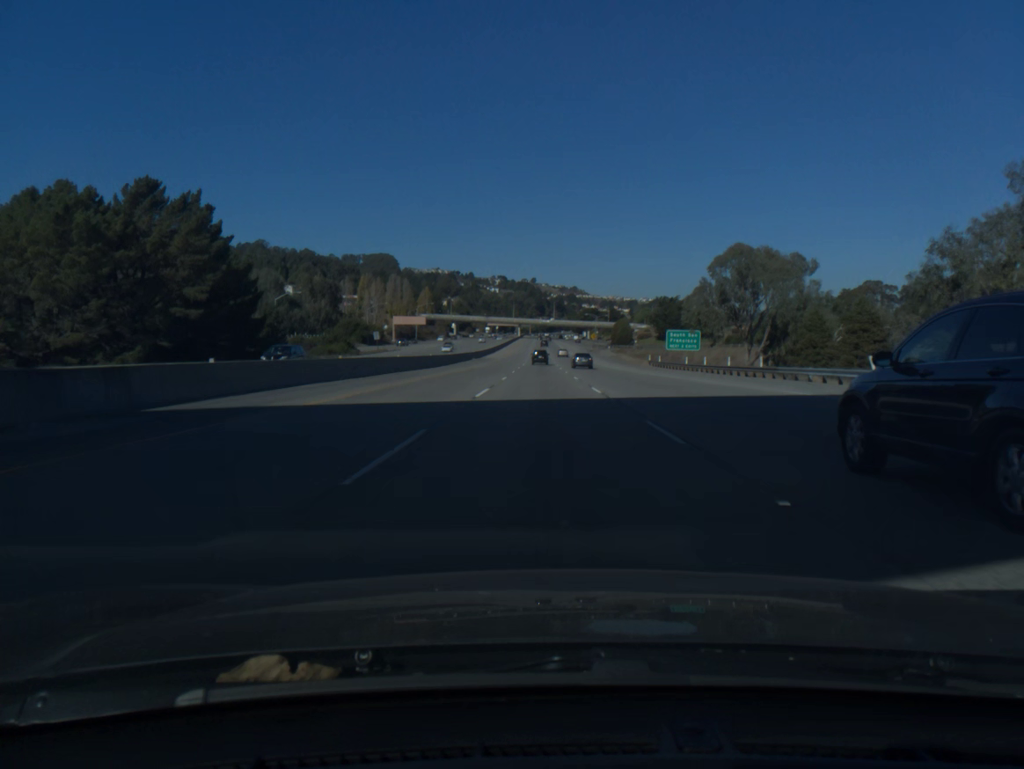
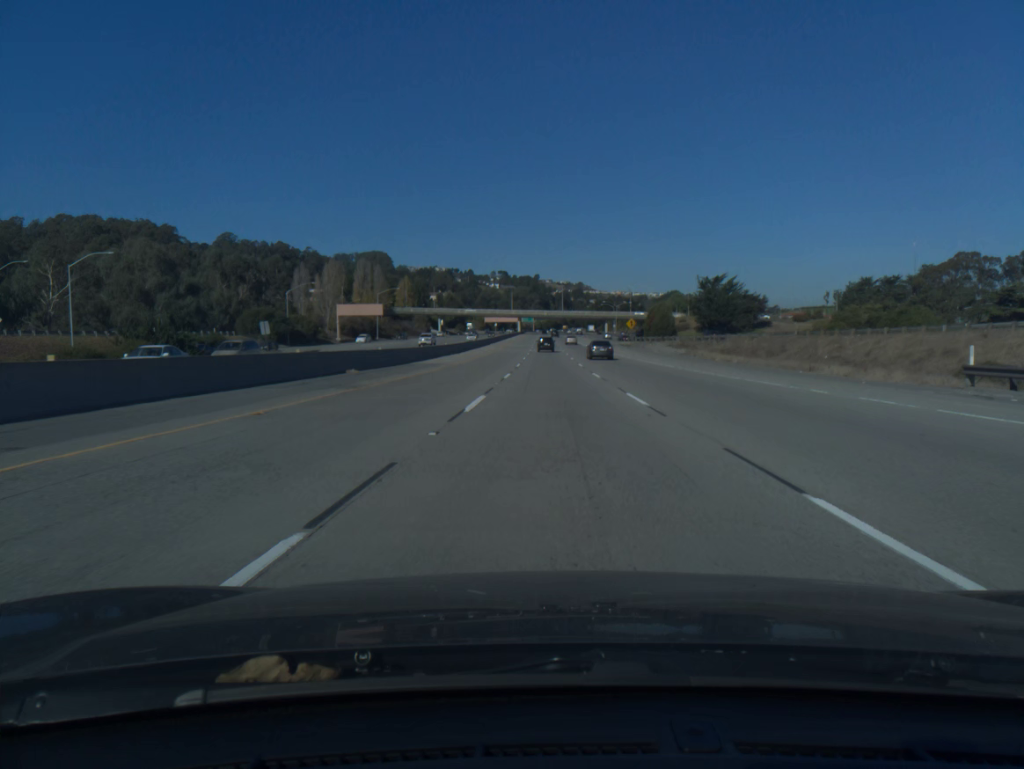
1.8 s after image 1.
(-0.4, +65.9) m; 0°
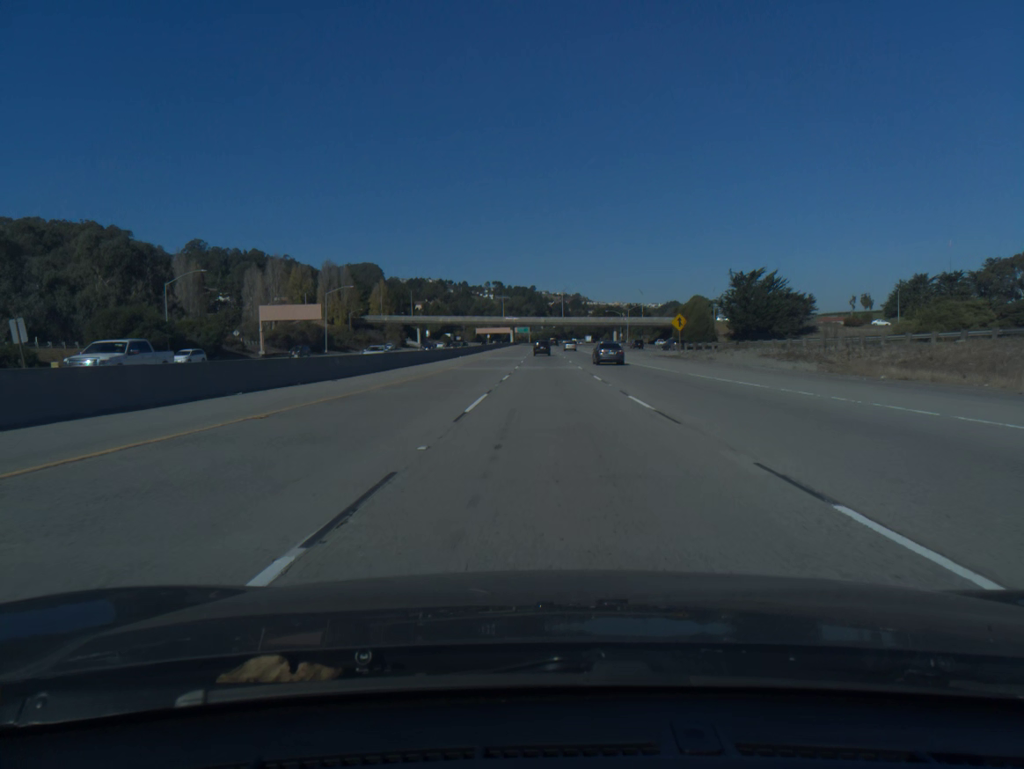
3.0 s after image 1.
(+0.1, +43.9) m; 0°
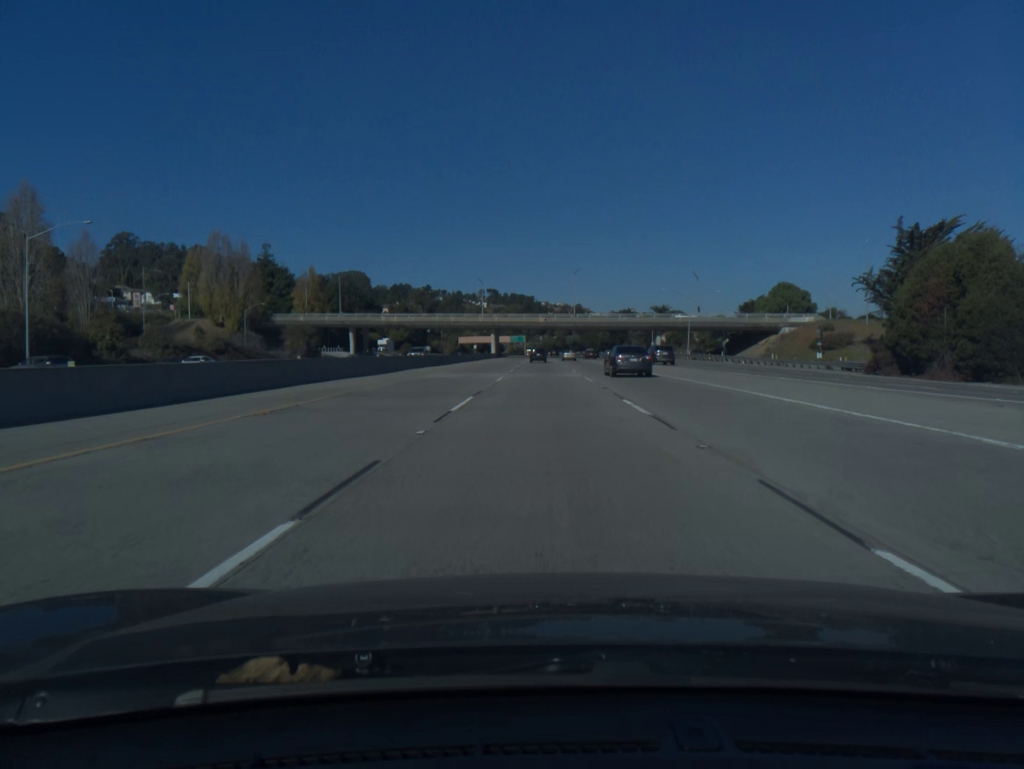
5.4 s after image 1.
(+0.2, +86.5) m; 0°
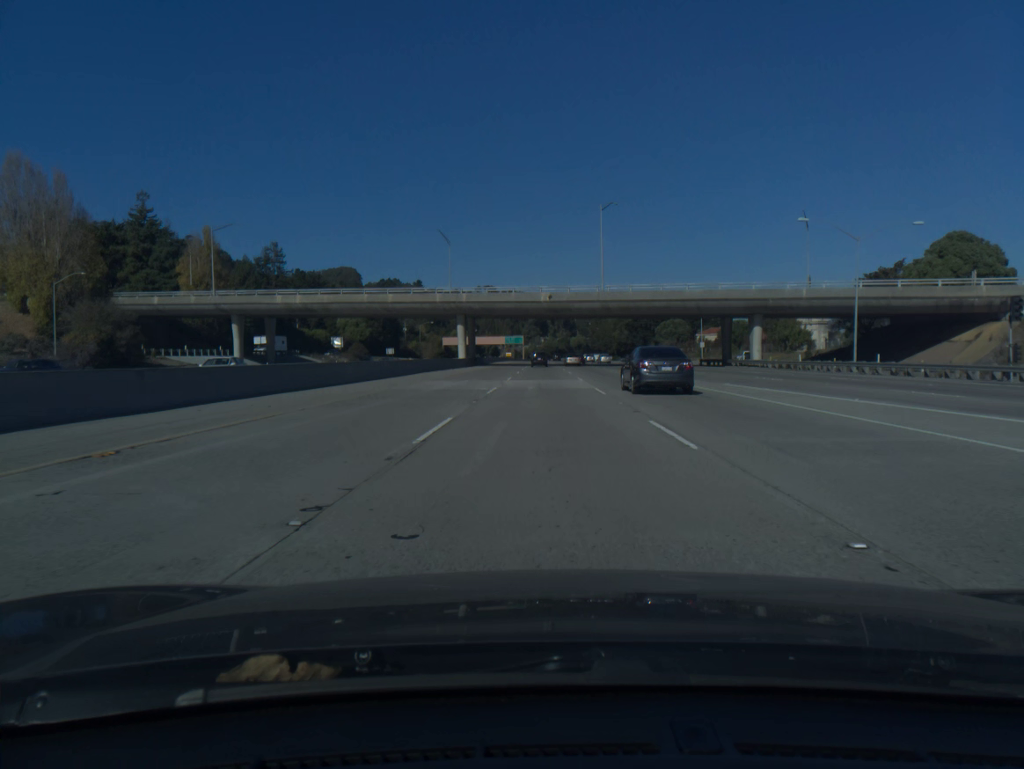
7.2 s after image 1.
(-0.1, +63.4) m; 0°
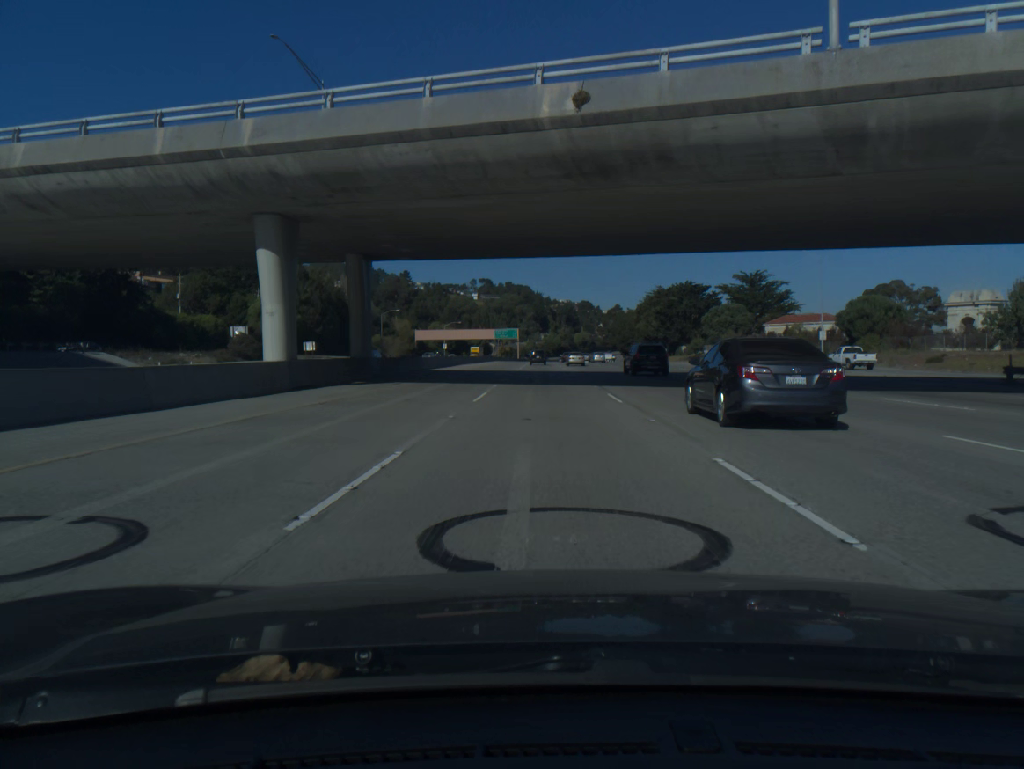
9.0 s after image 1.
(0.0, +62.6) m; 0°
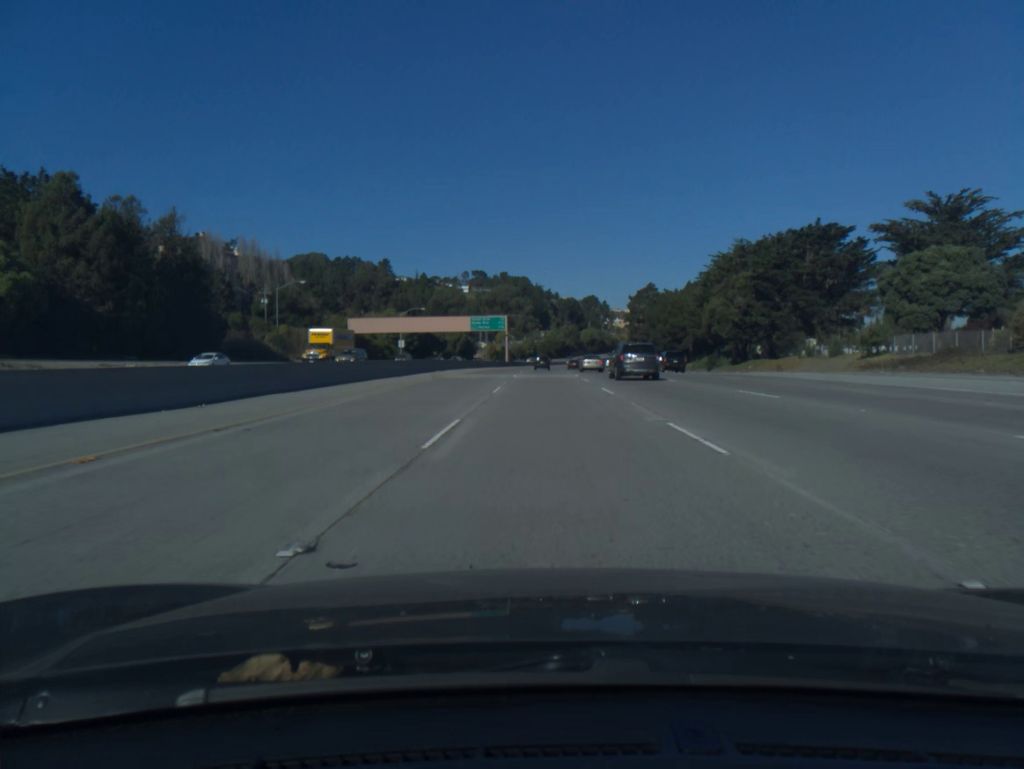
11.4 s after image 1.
(-0.2, +81.6) m; 0°
